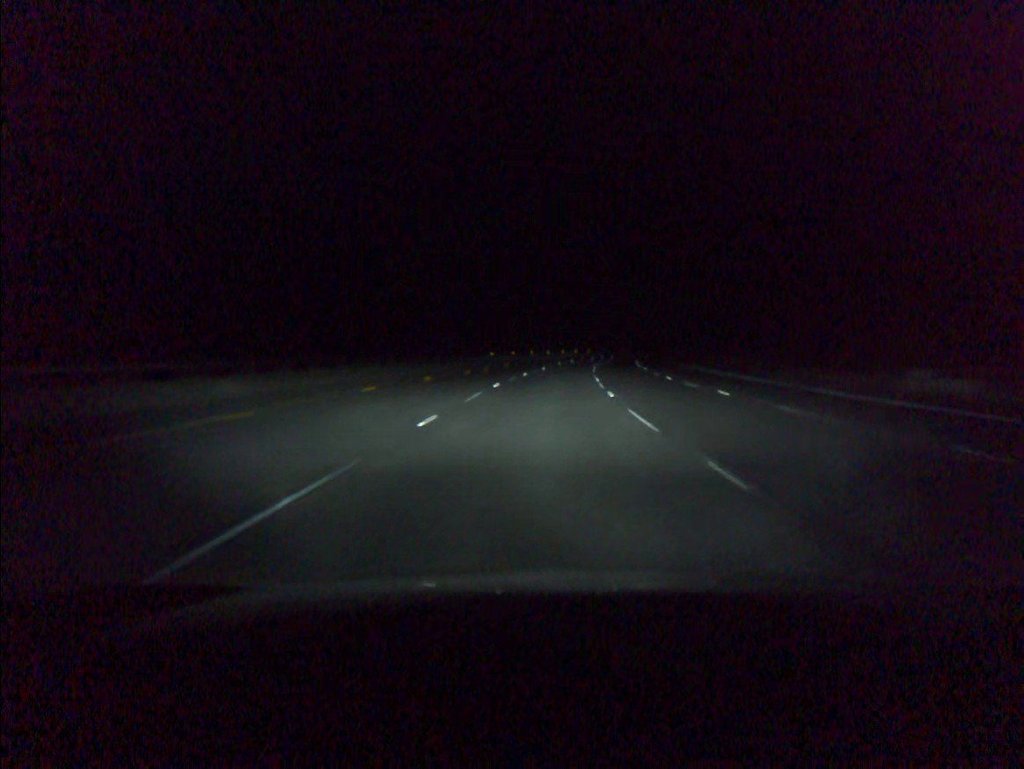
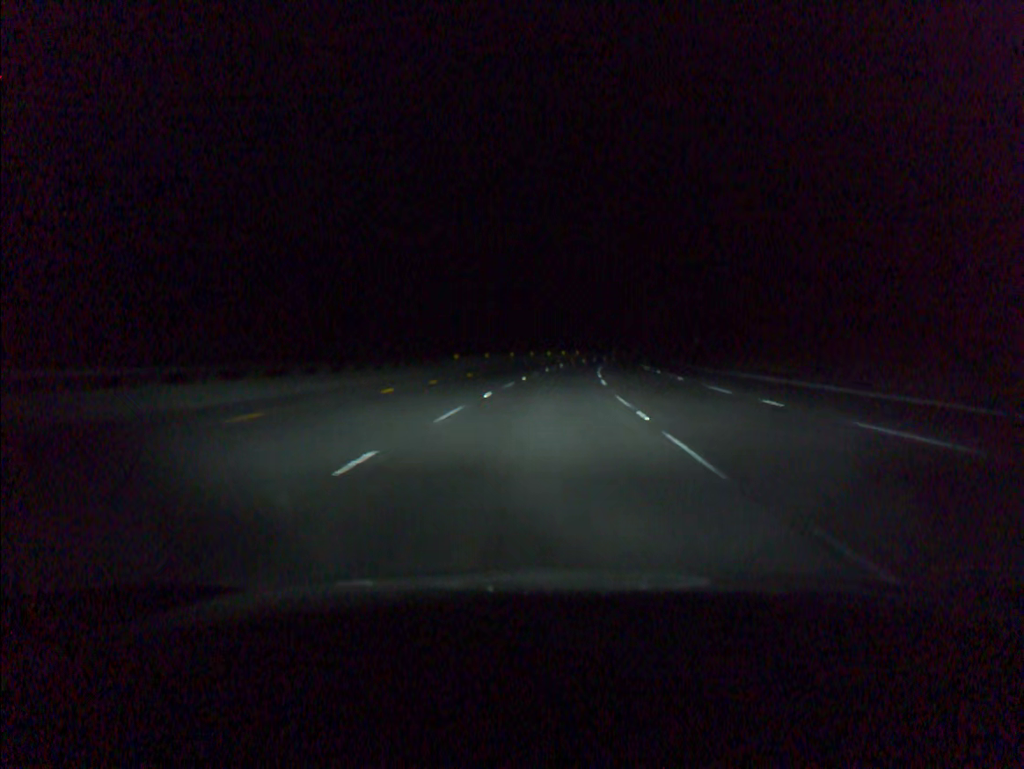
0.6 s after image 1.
(+0.2, +19.5) m; +1°
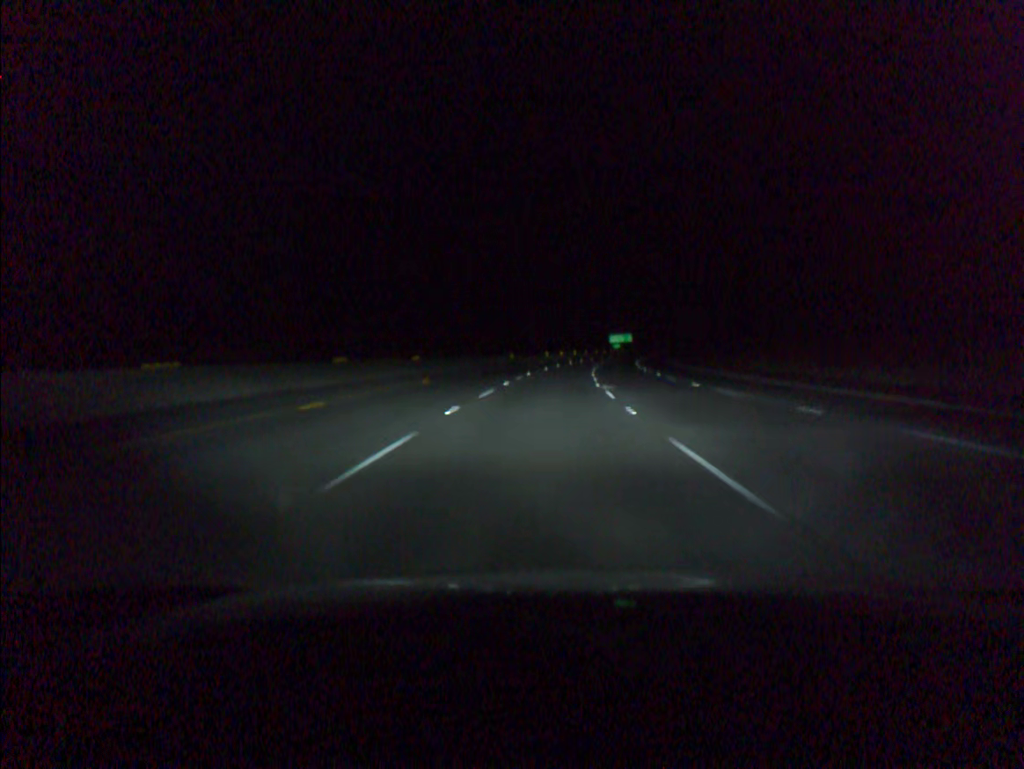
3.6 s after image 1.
(+6.8, +97.2) m; +8°
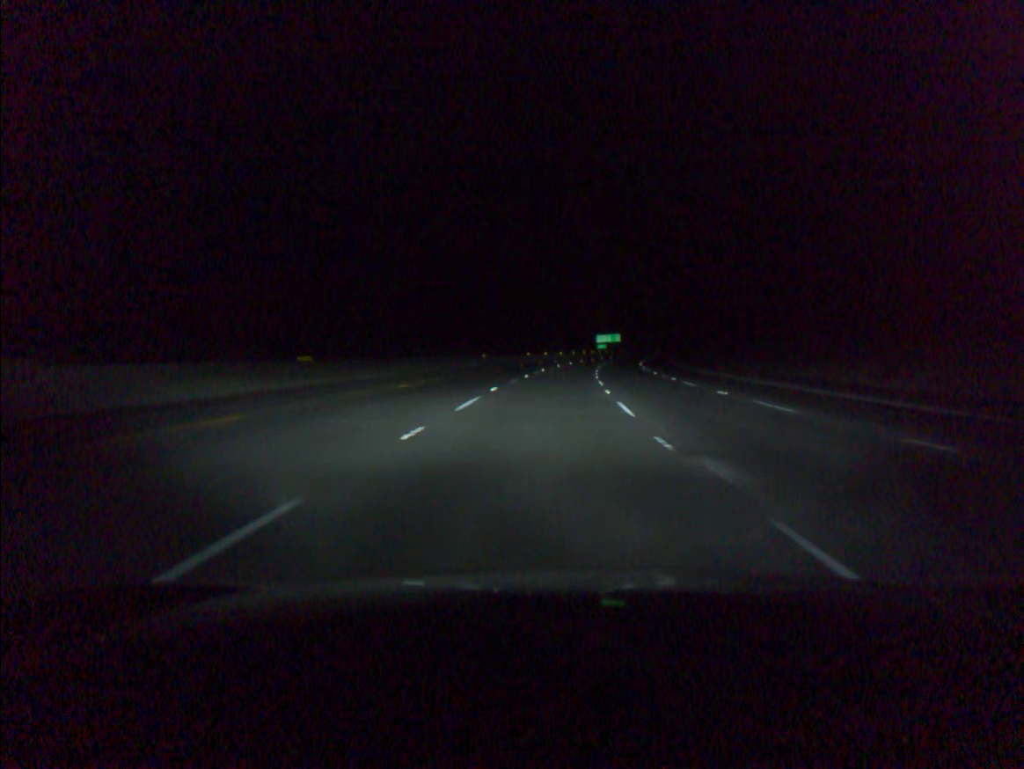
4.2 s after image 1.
(+0.2, +19.5) m; +1°
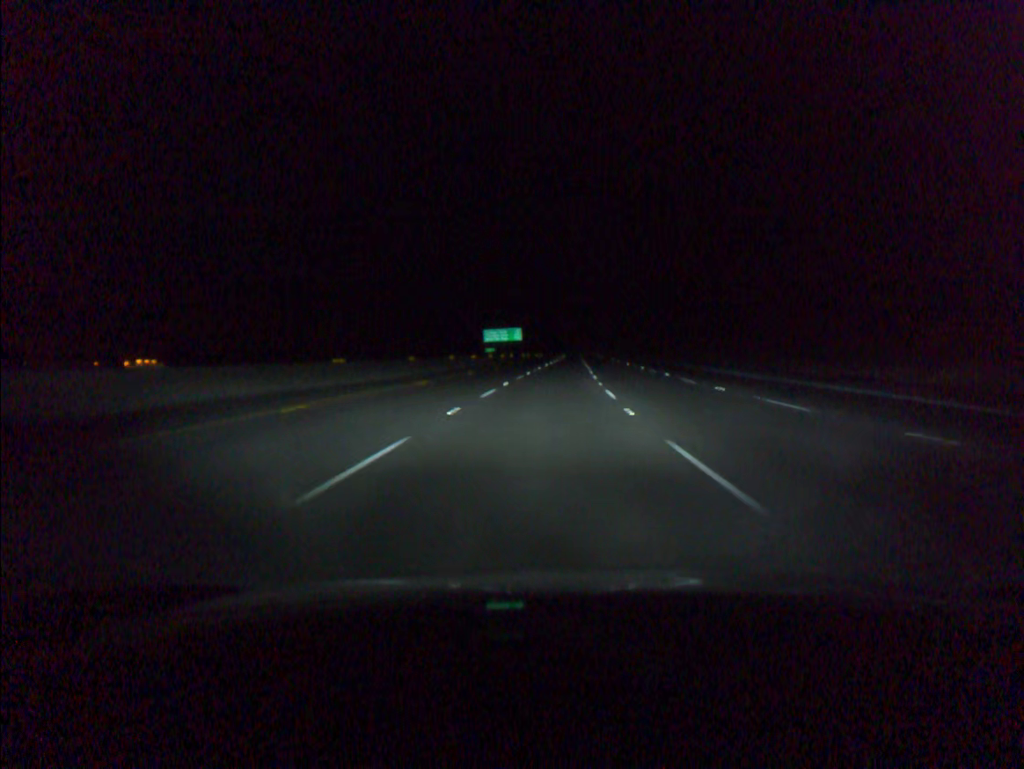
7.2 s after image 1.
(+6.7, +97.0) m; +8°
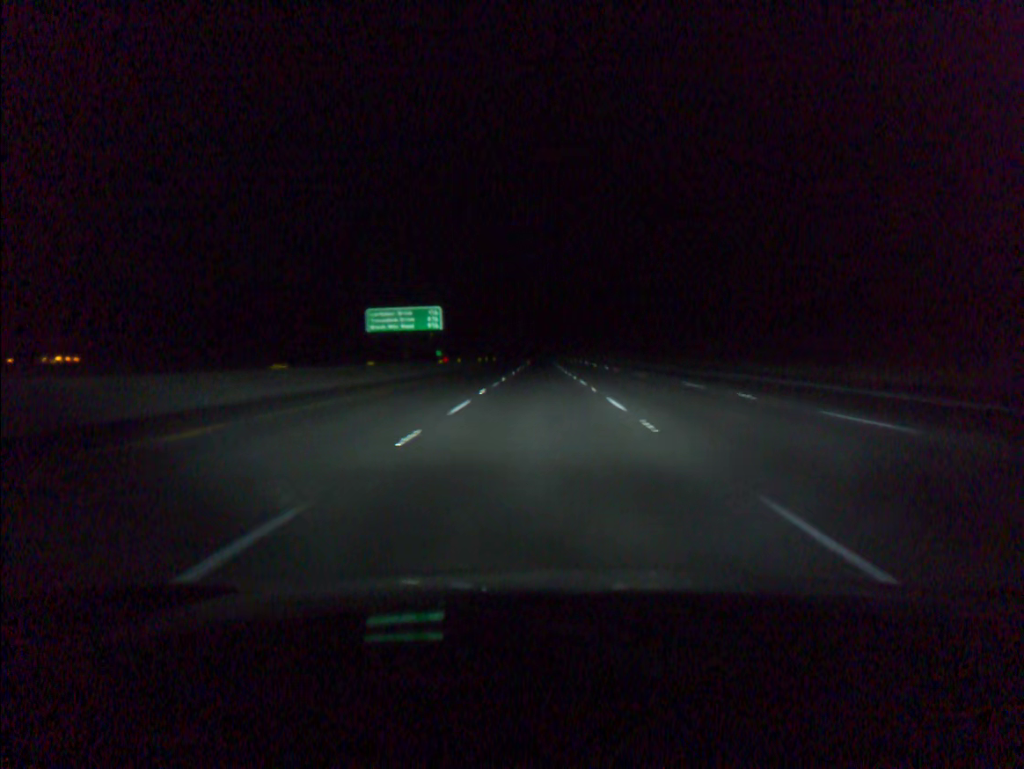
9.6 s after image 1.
(+2.4, +77.8) m; +3°
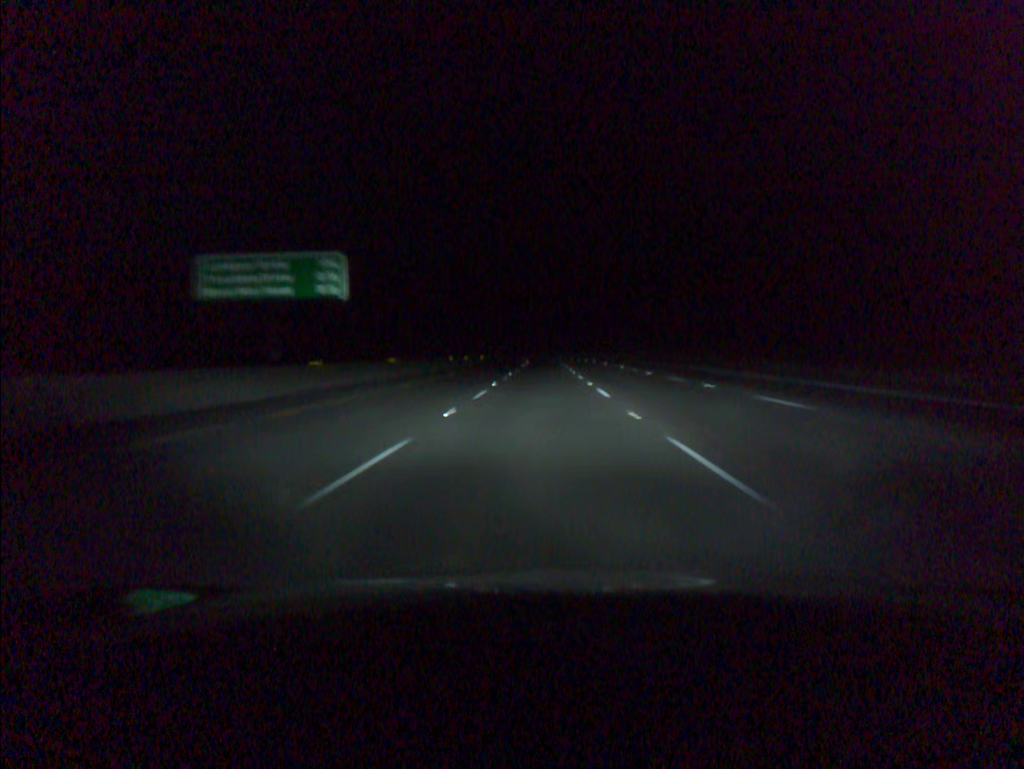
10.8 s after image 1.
(0.0, +38.9) m; 0°
